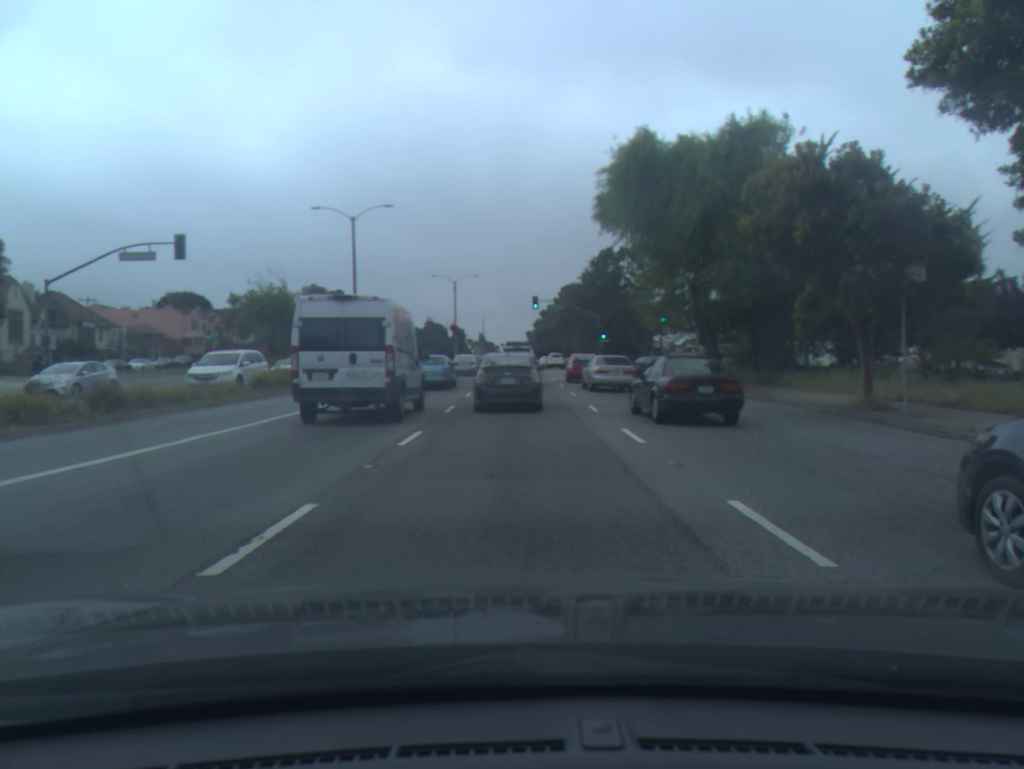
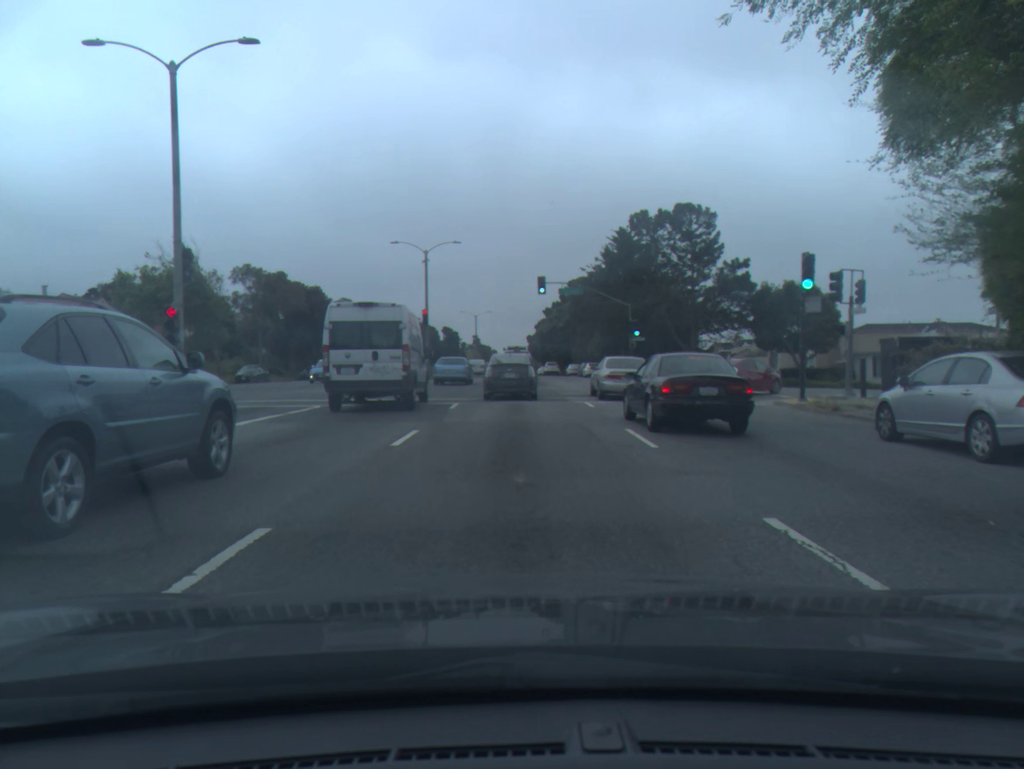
(+0.1, +22.8) m; 0°
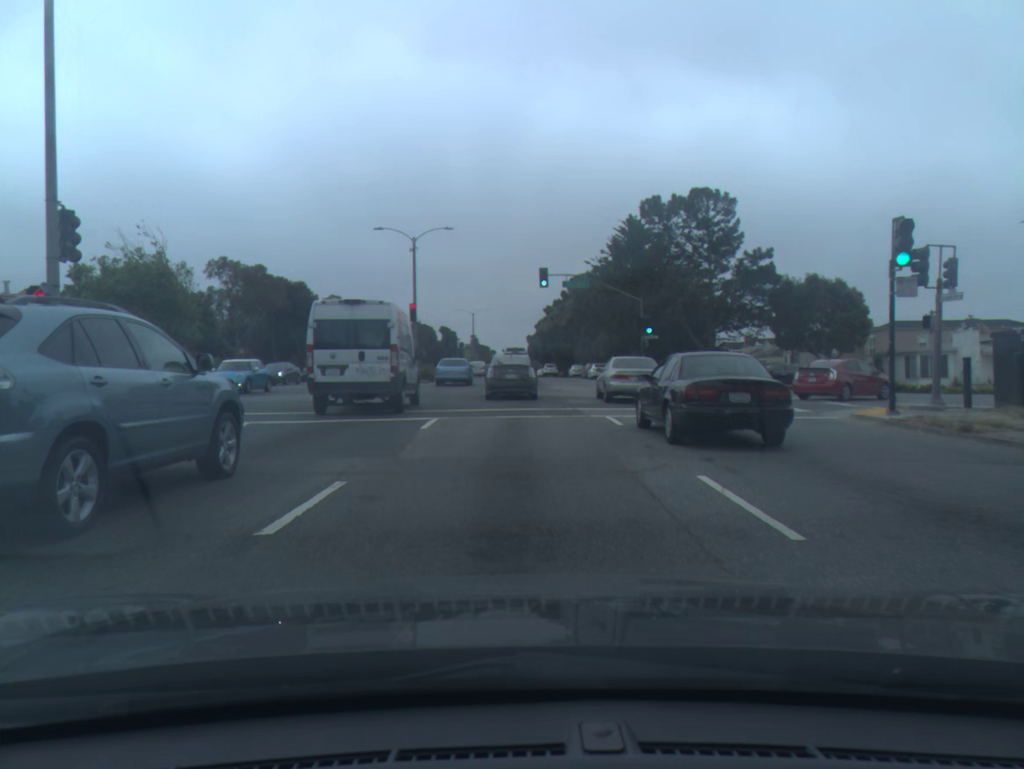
(0.0, +5.6) m; 0°
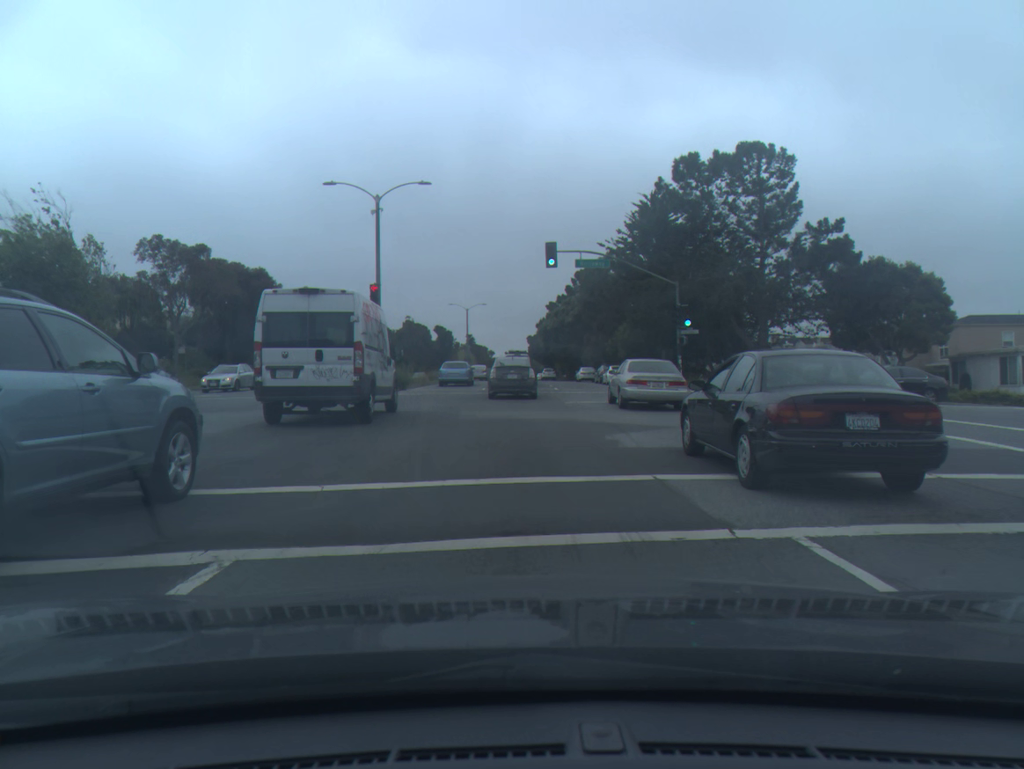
(0.0, +11.7) m; 0°
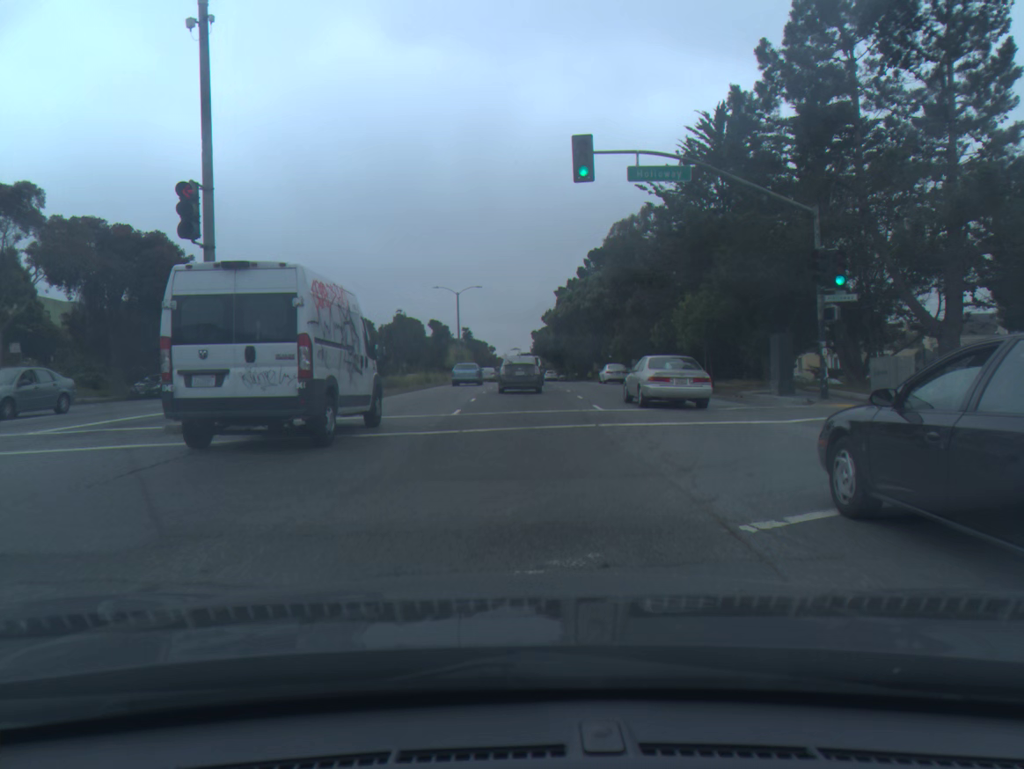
(0.0, +19.0) m; 0°
